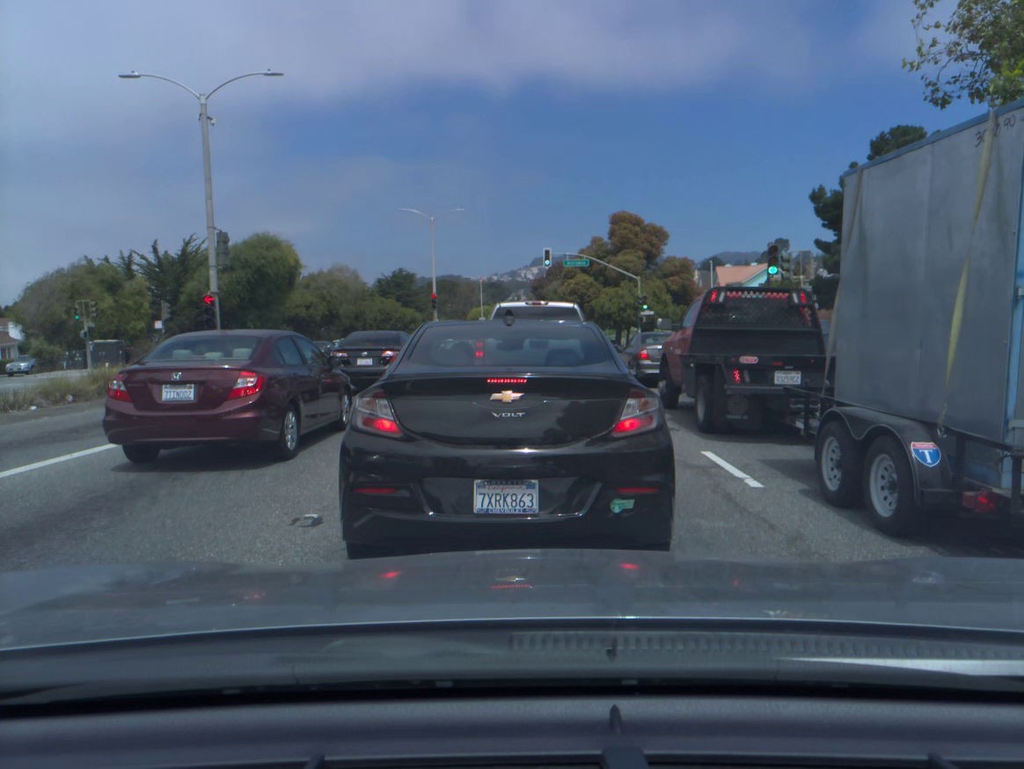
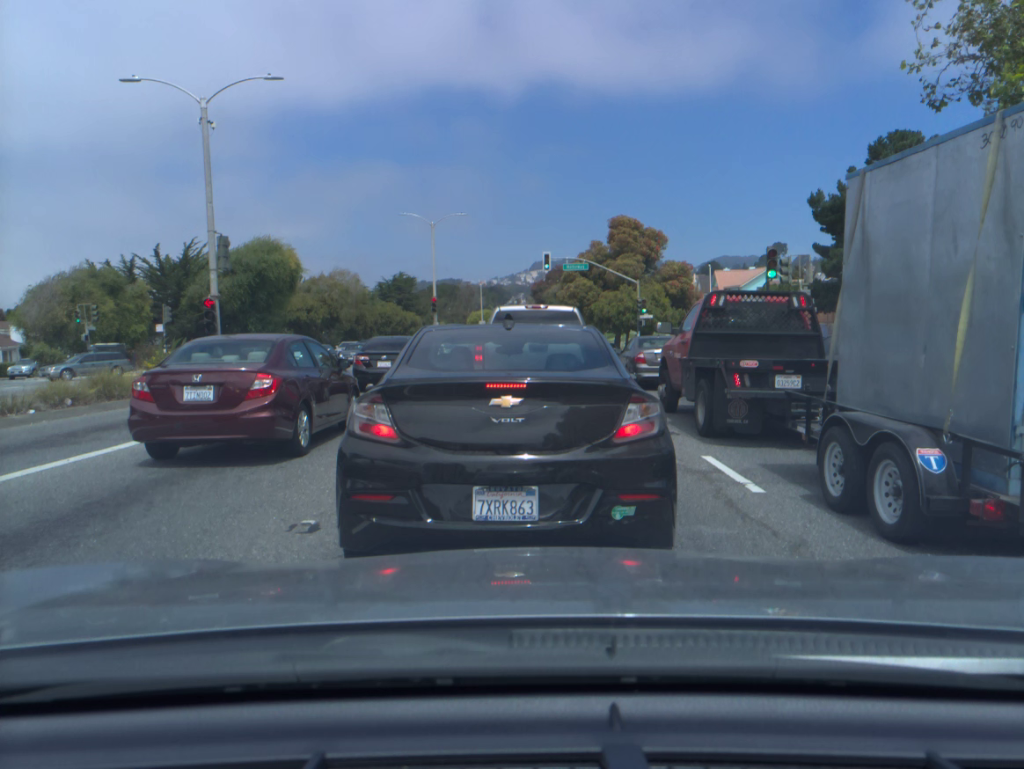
(0.0, +0.1) m; 0°
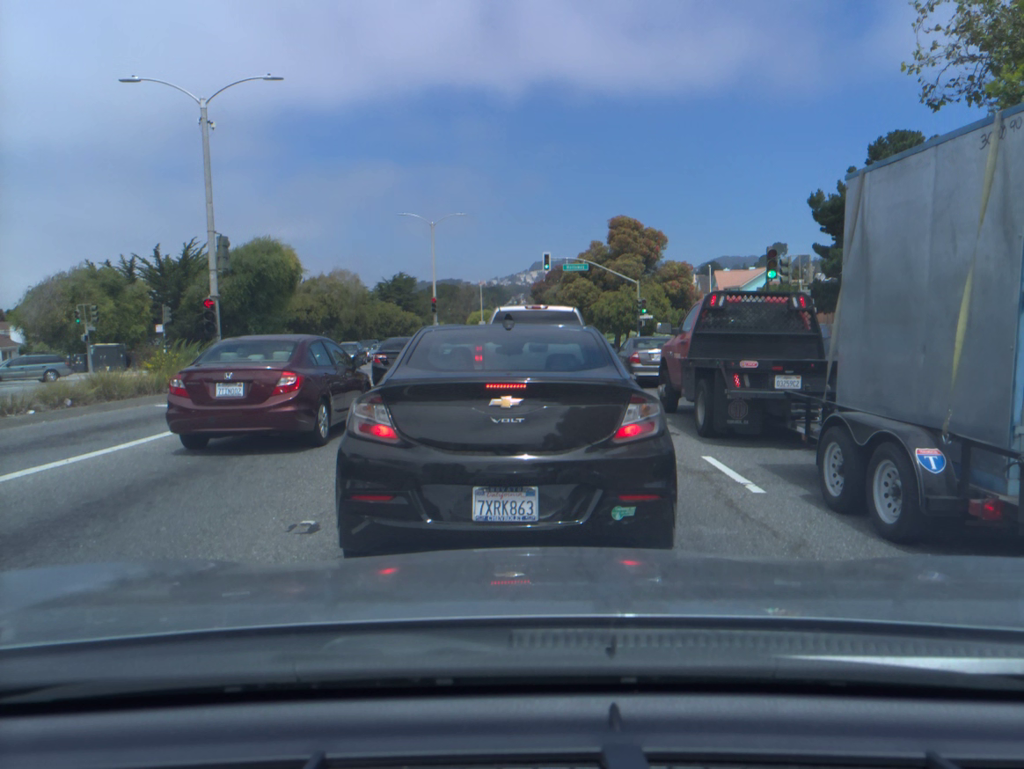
(0.0, 0.0) m; 0°
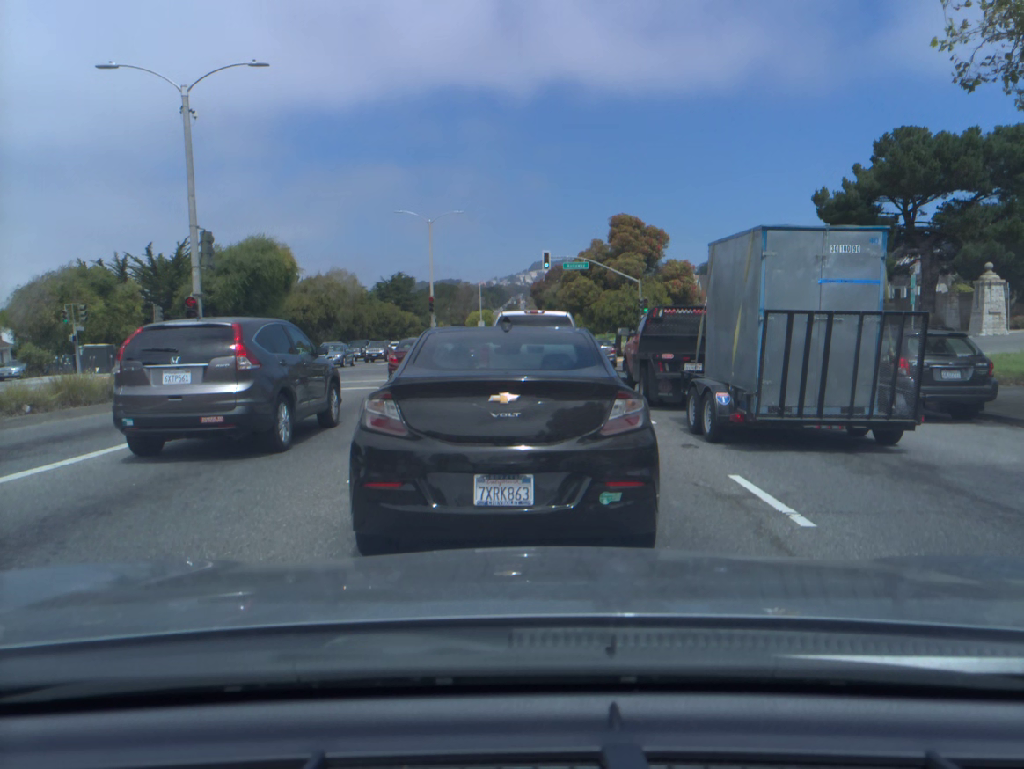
(0.0, +1.1) m; 0°
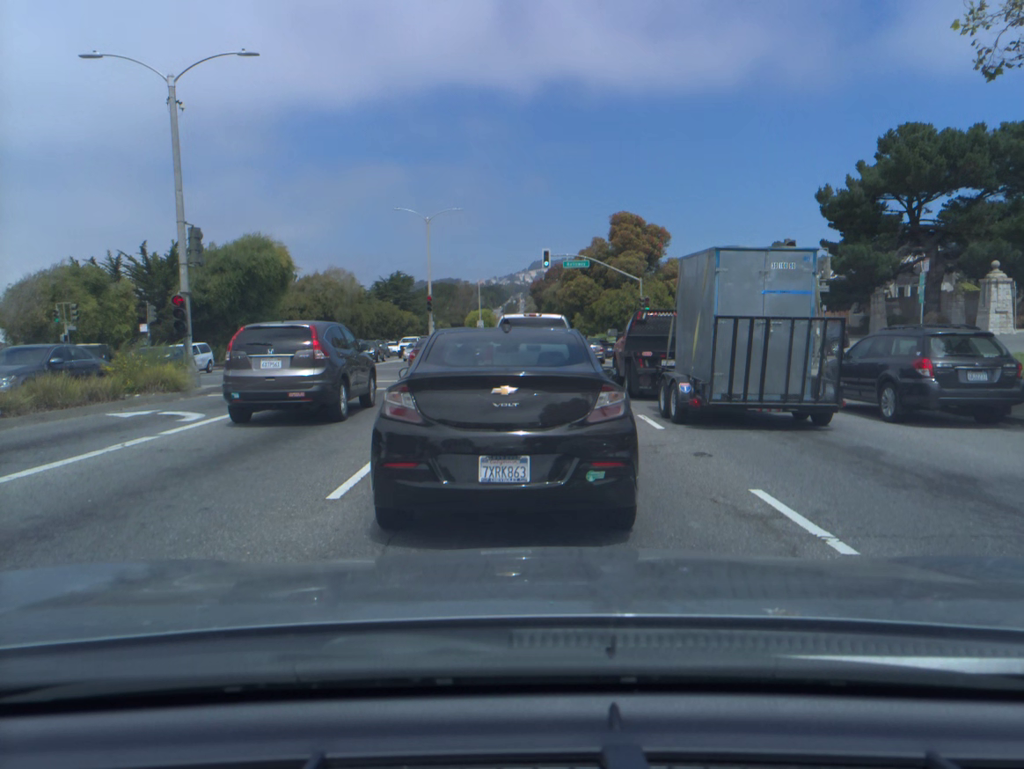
(0.0, +0.7) m; 0°
